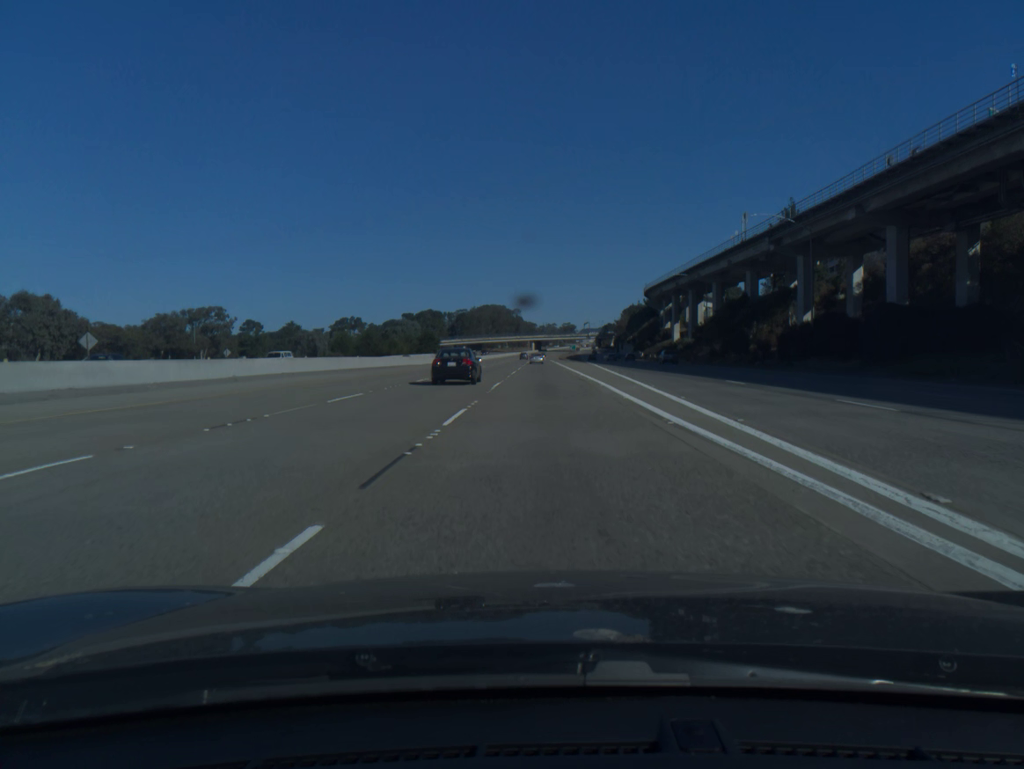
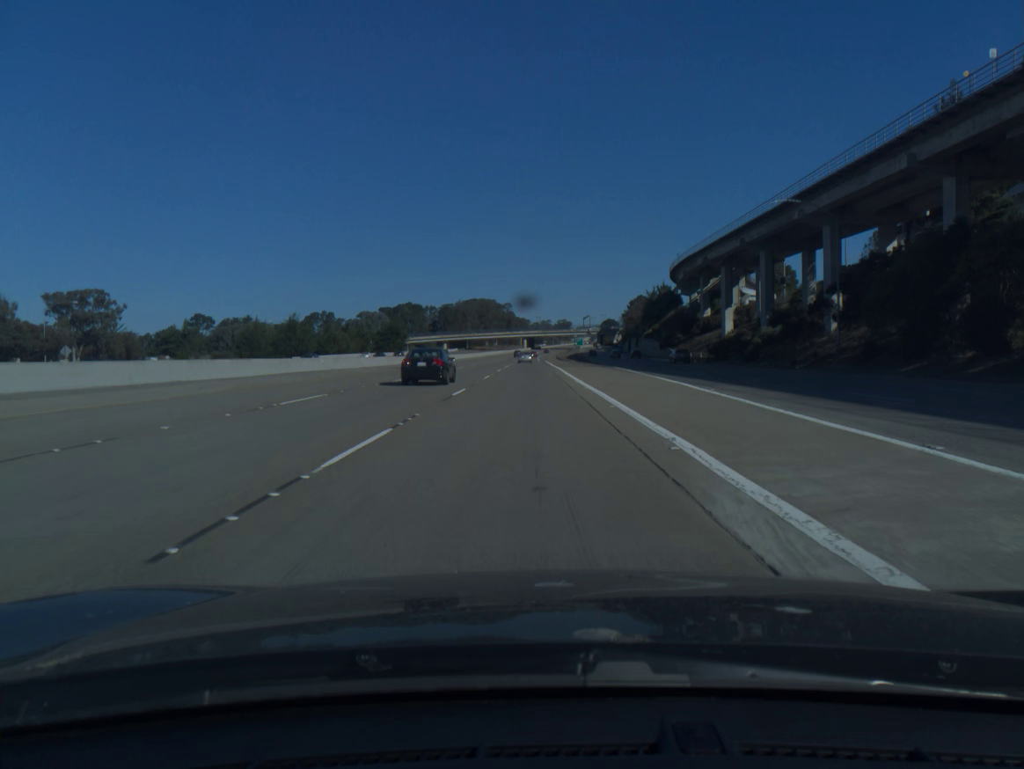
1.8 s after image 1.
(+0.4, +55.2) m; 0°
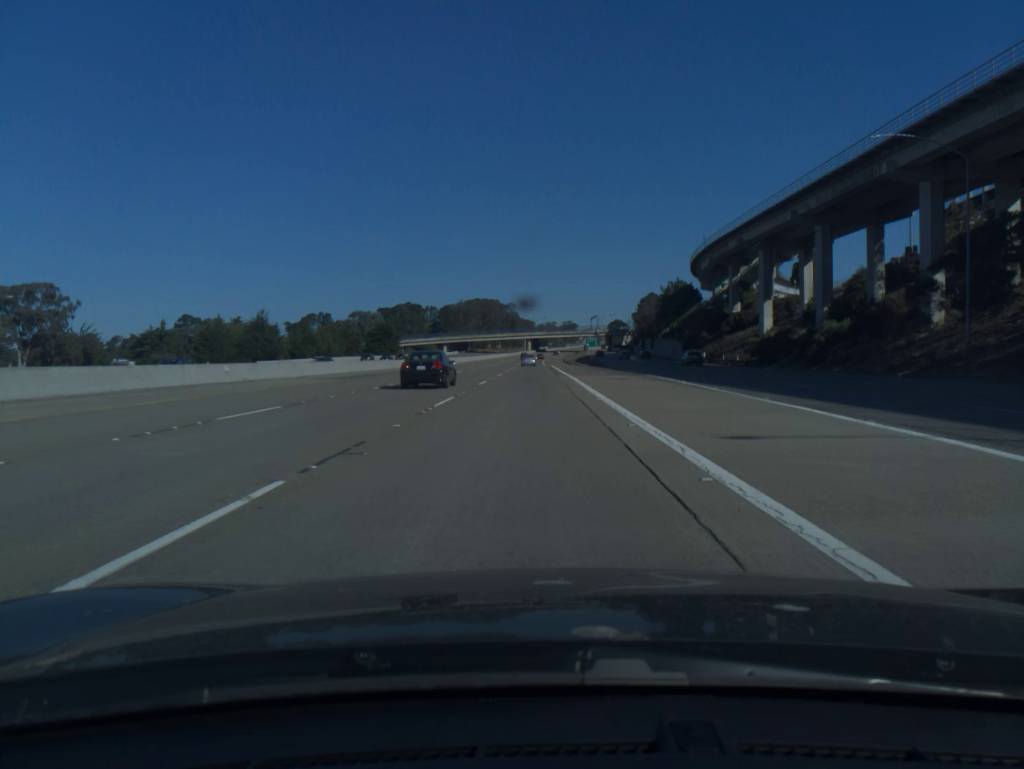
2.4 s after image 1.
(-0.1, +18.4) m; 0°
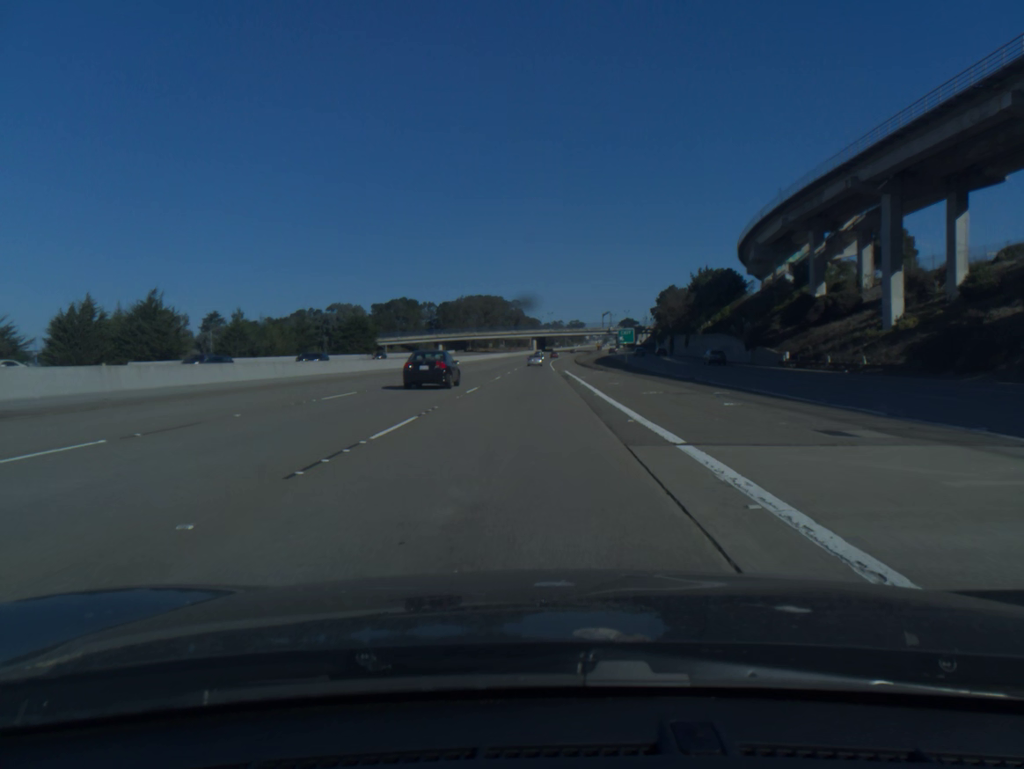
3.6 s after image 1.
(-0.2, +36.7) m; 0°
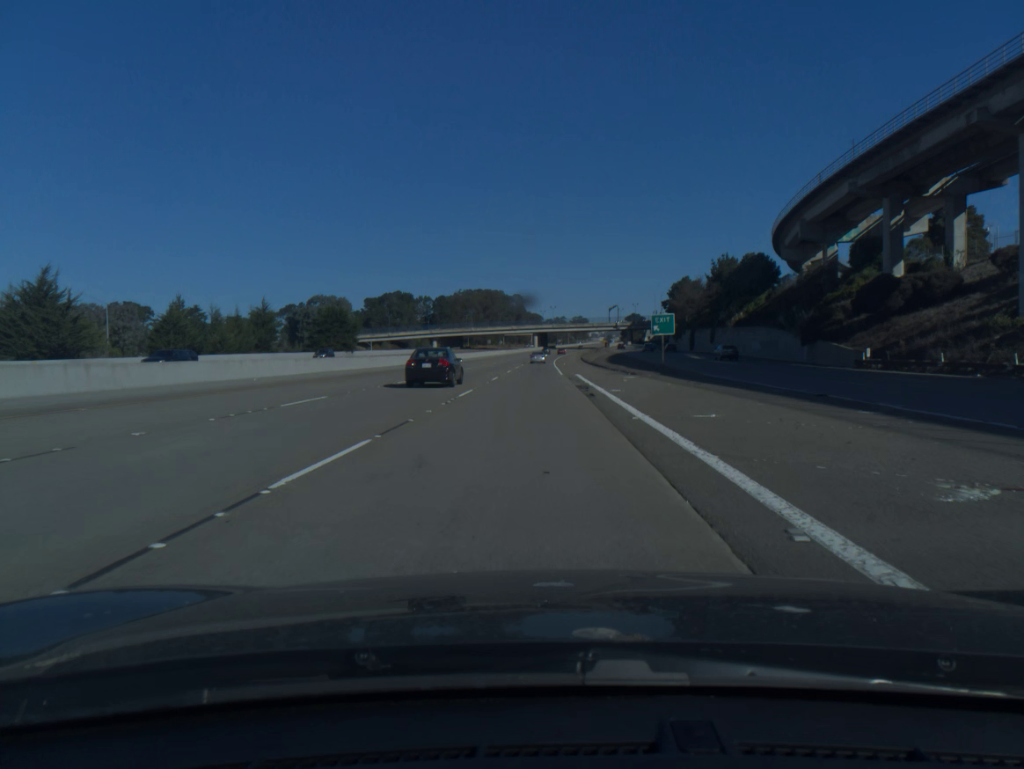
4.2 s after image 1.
(0.0, +18.4) m; 0°
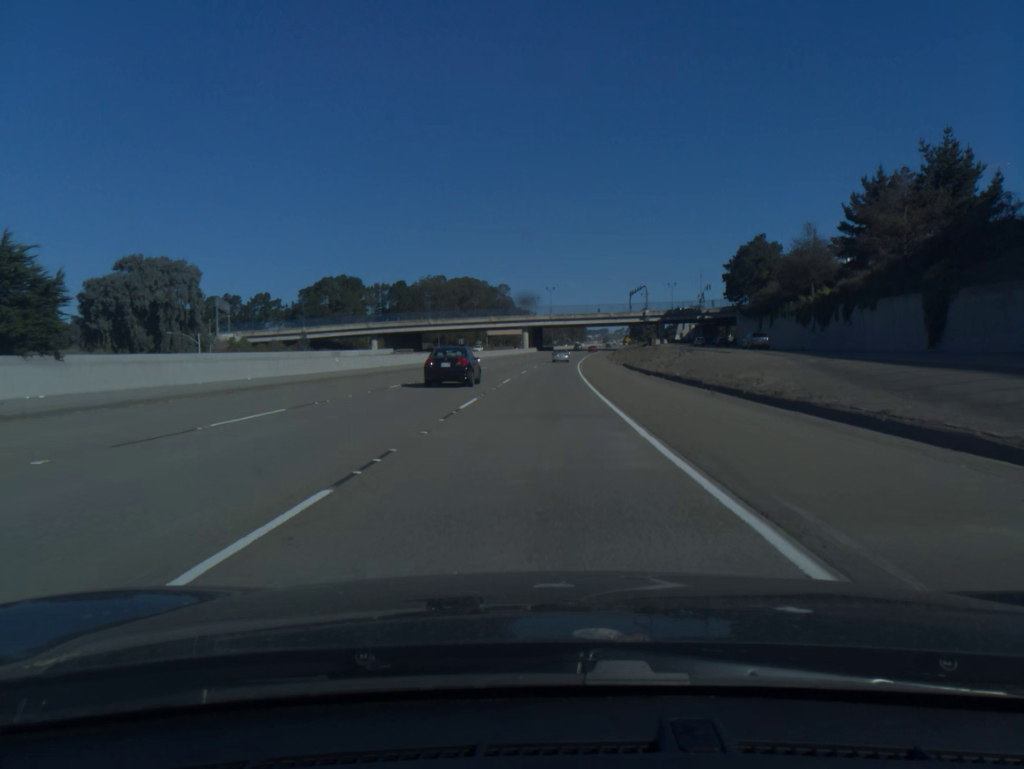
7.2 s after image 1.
(0.0, +91.5) m; 0°
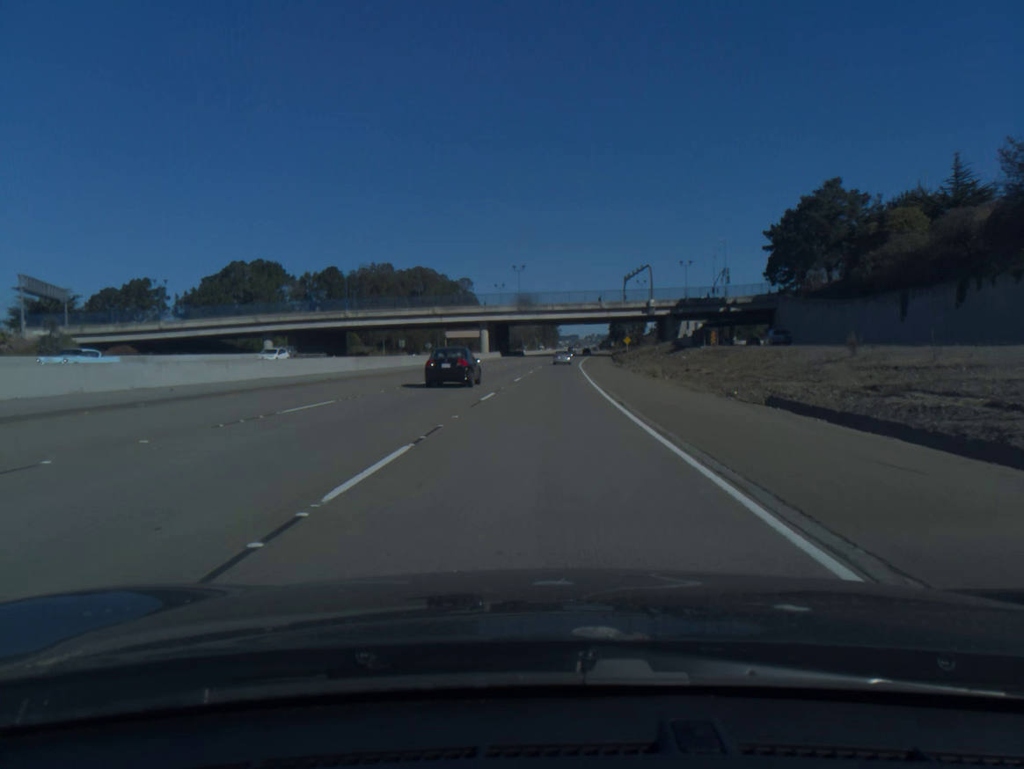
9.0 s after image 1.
(+0.9, +54.6) m; +2°
